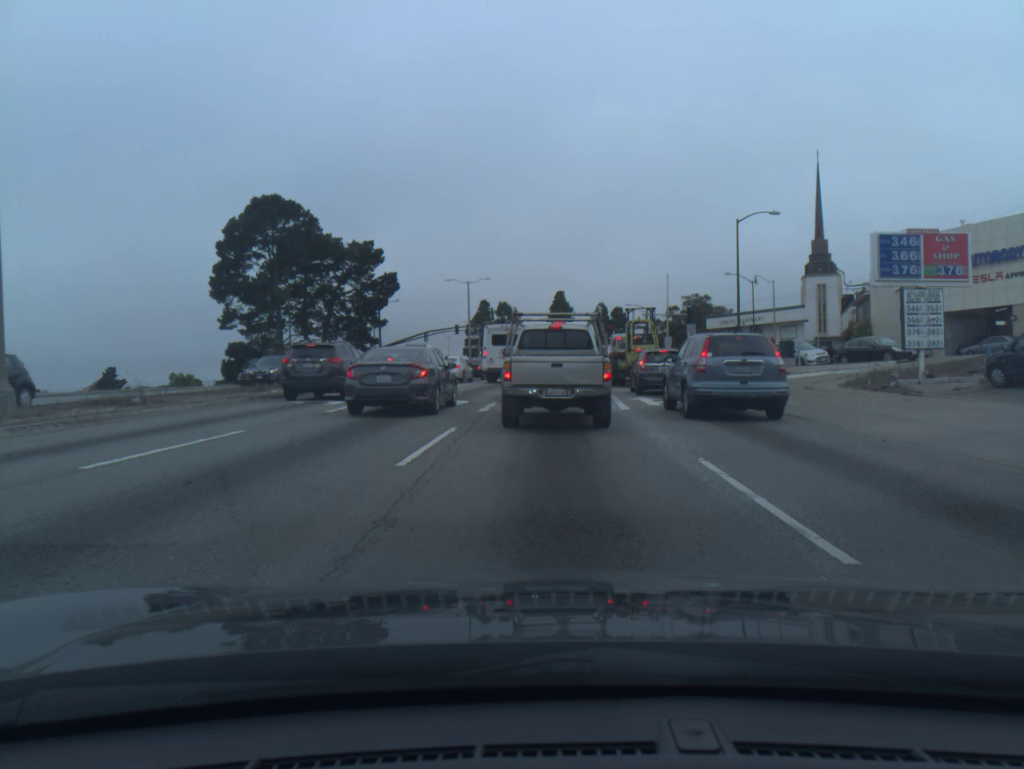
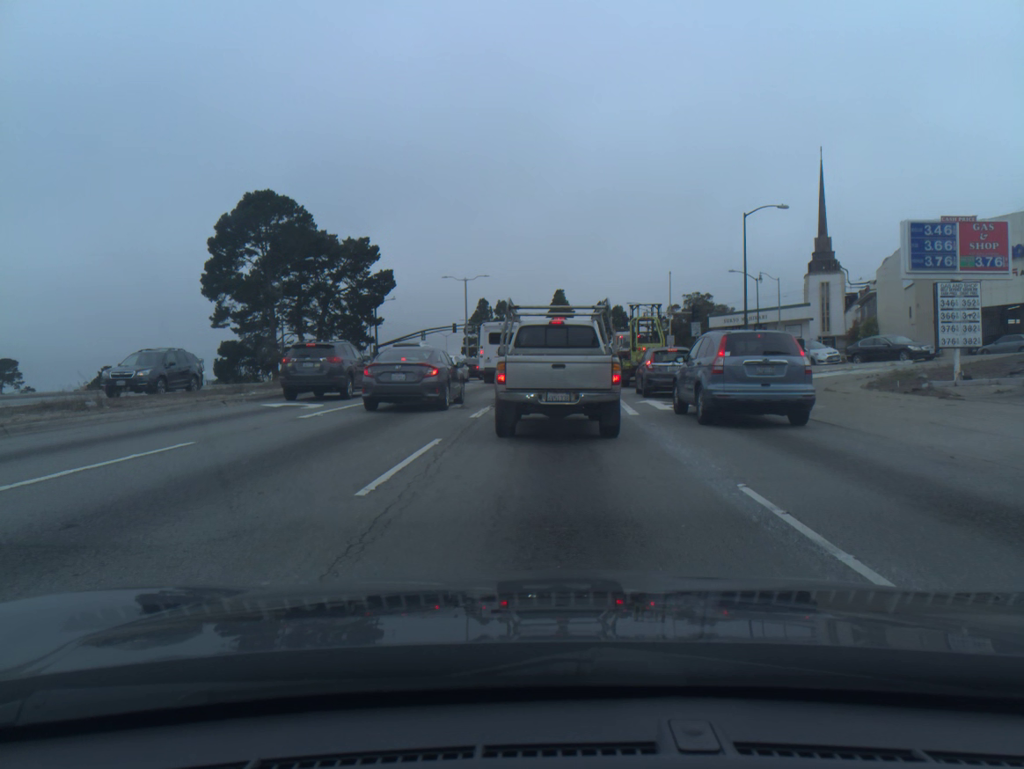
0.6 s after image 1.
(0.0, +1.8) m; -1°
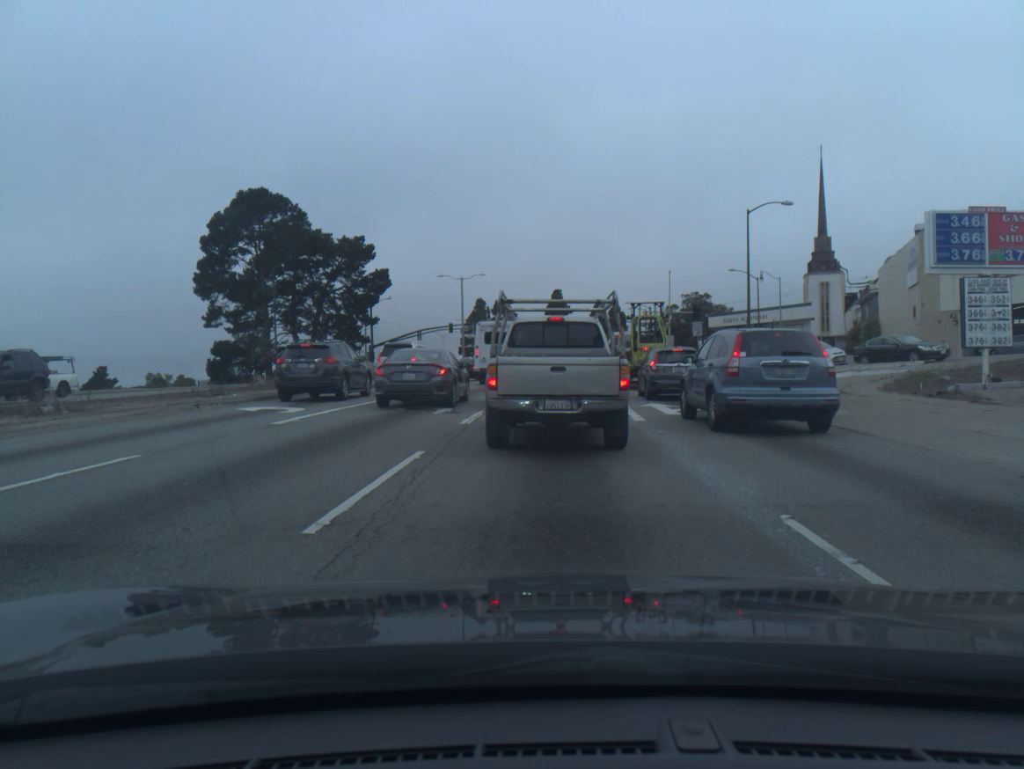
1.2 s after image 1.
(0.0, +1.4) m; -1°
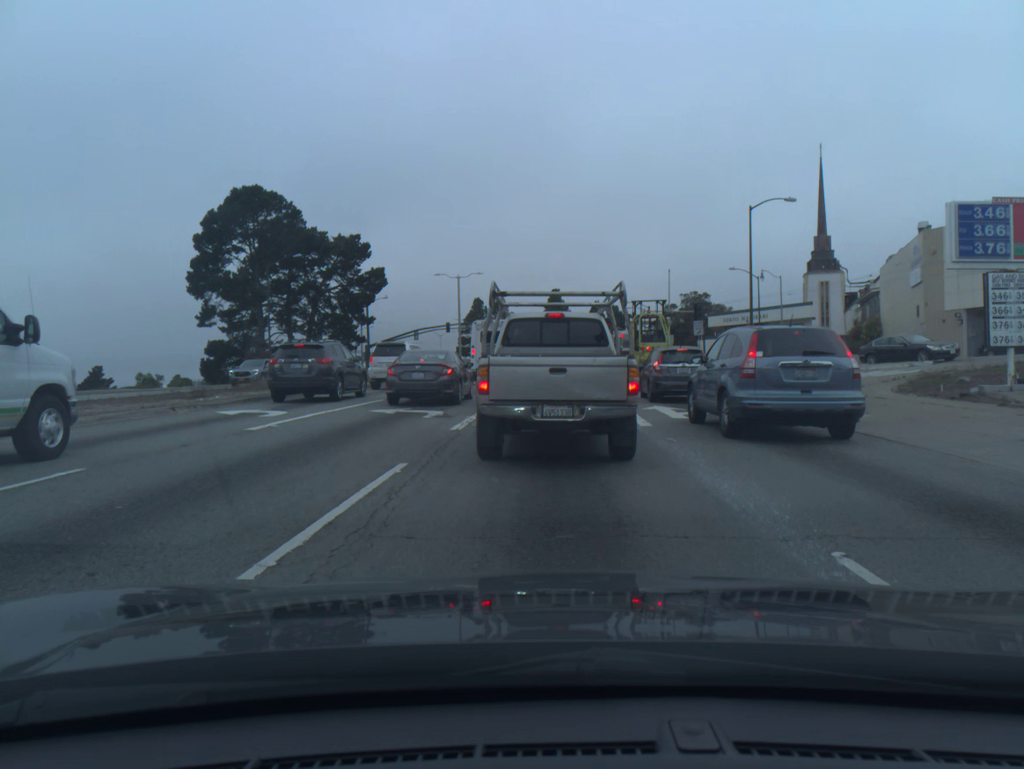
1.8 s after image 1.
(0.0, +1.1) m; 0°
